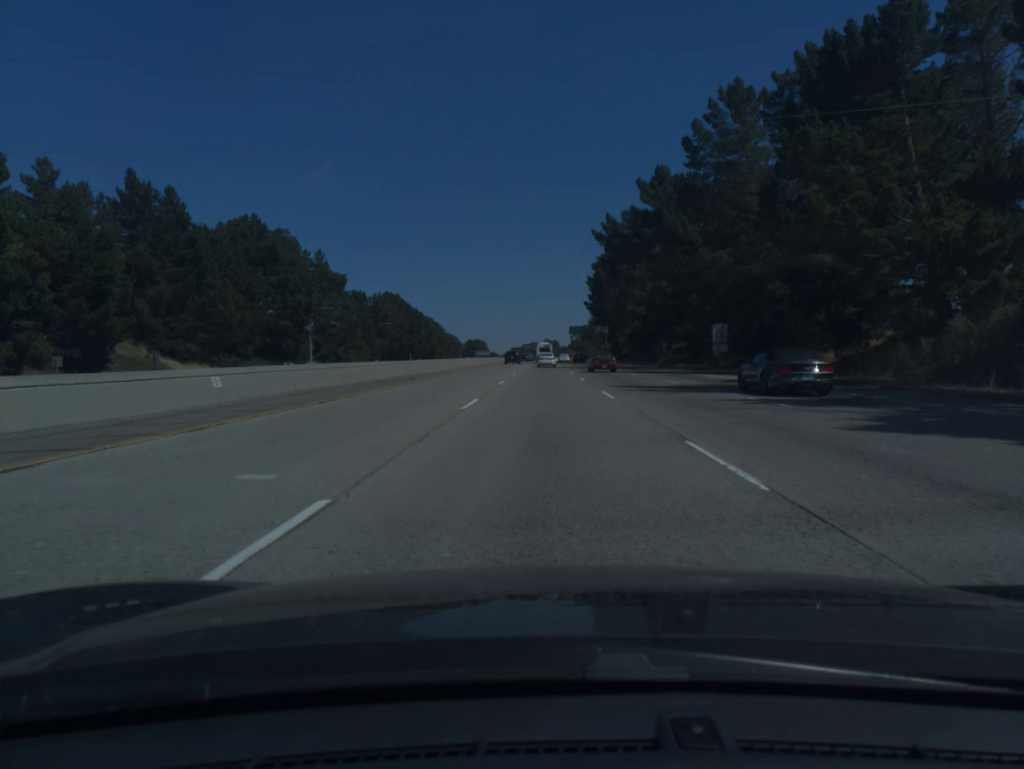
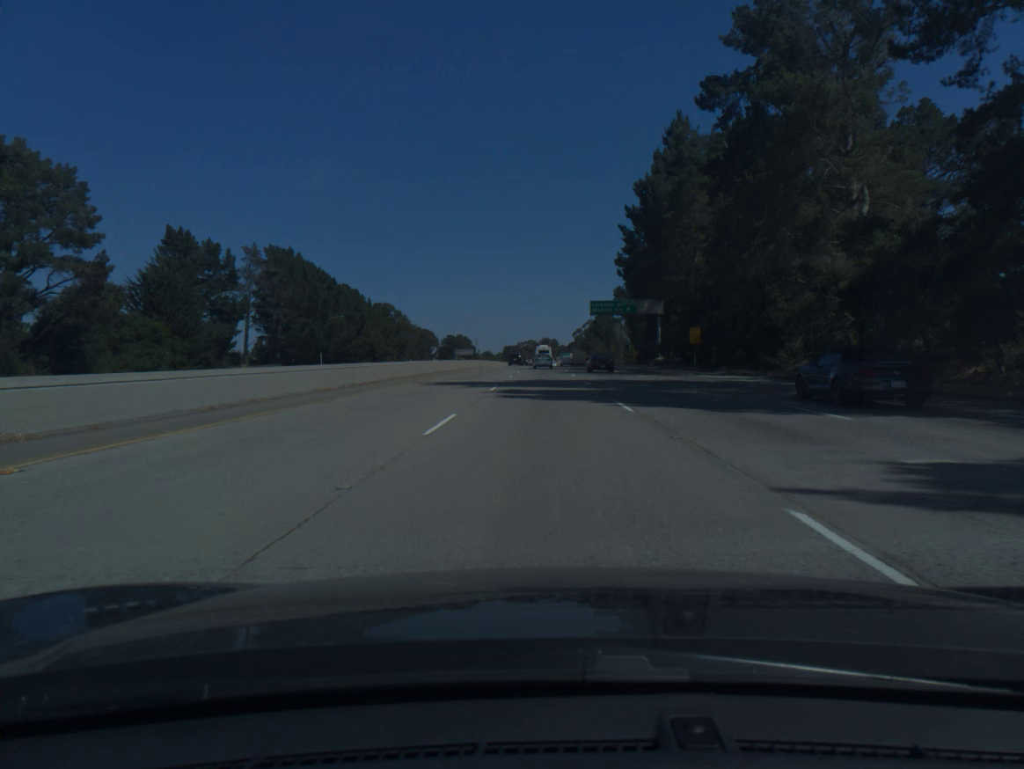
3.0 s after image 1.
(+0.2, +92.0) m; 0°
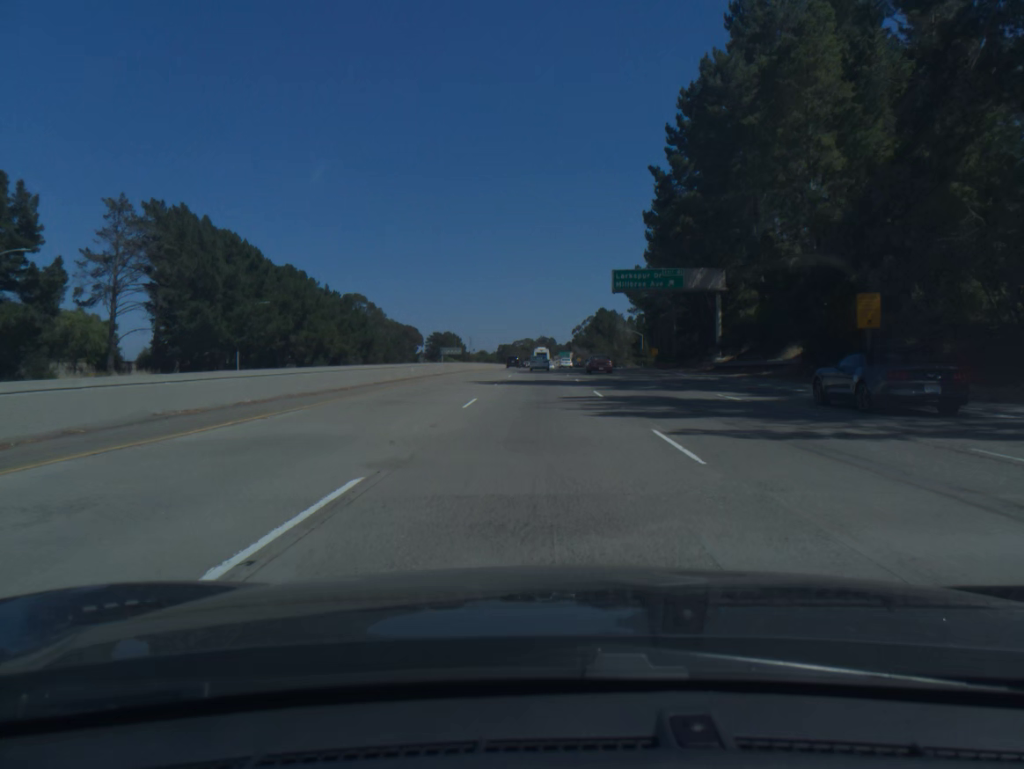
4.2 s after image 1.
(+0.1, +37.0) m; 0°
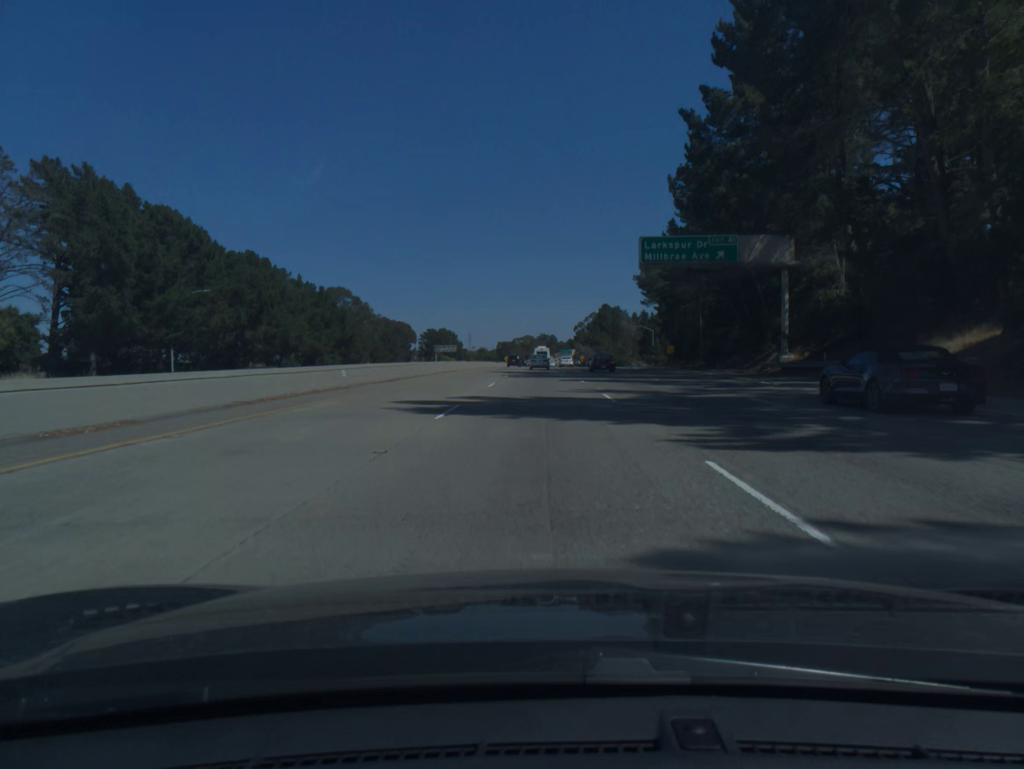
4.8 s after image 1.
(0.0, +18.5) m; 0°
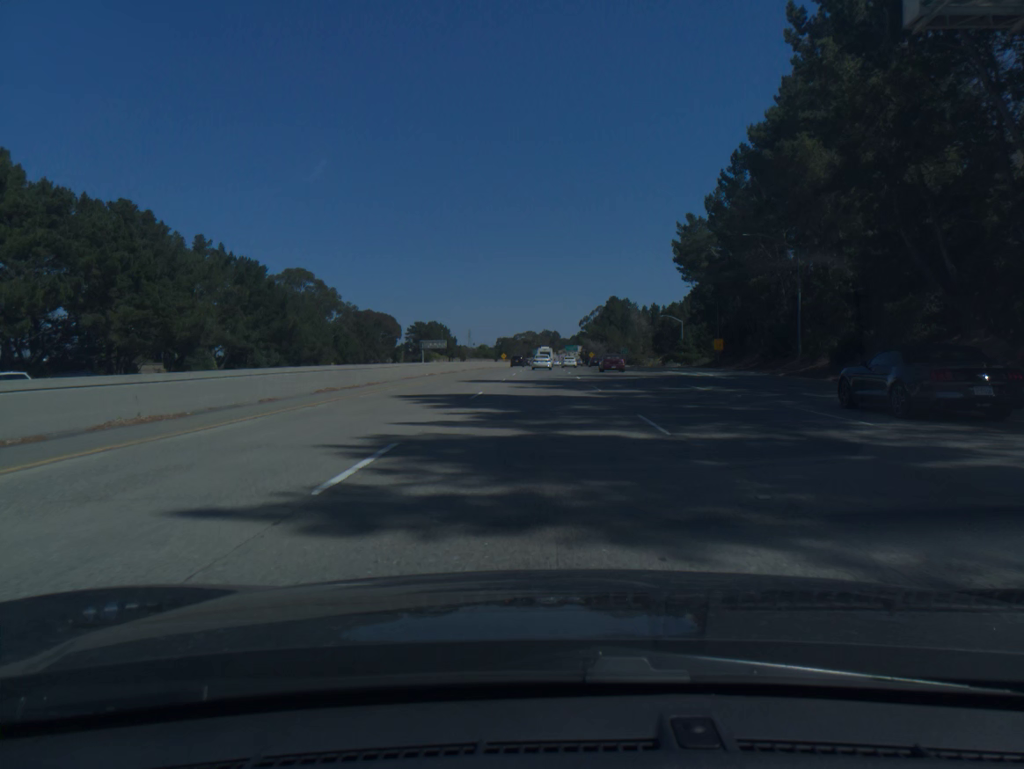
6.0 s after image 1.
(-0.1, +37.1) m; 0°
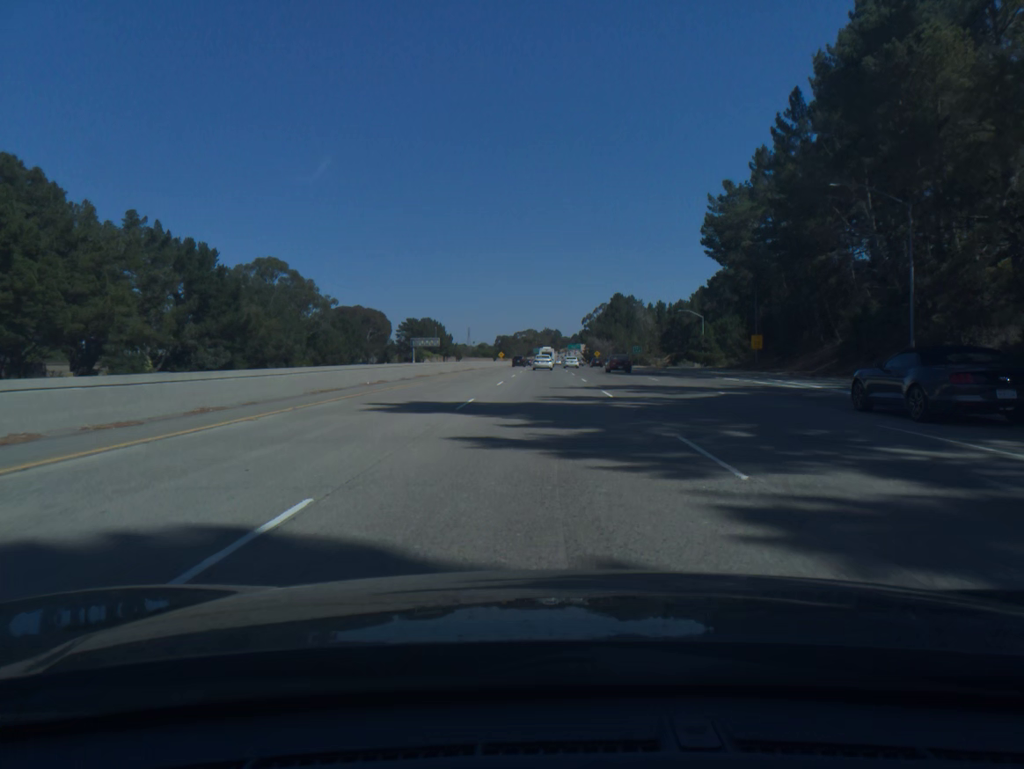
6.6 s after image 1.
(0.0, +18.5) m; 0°
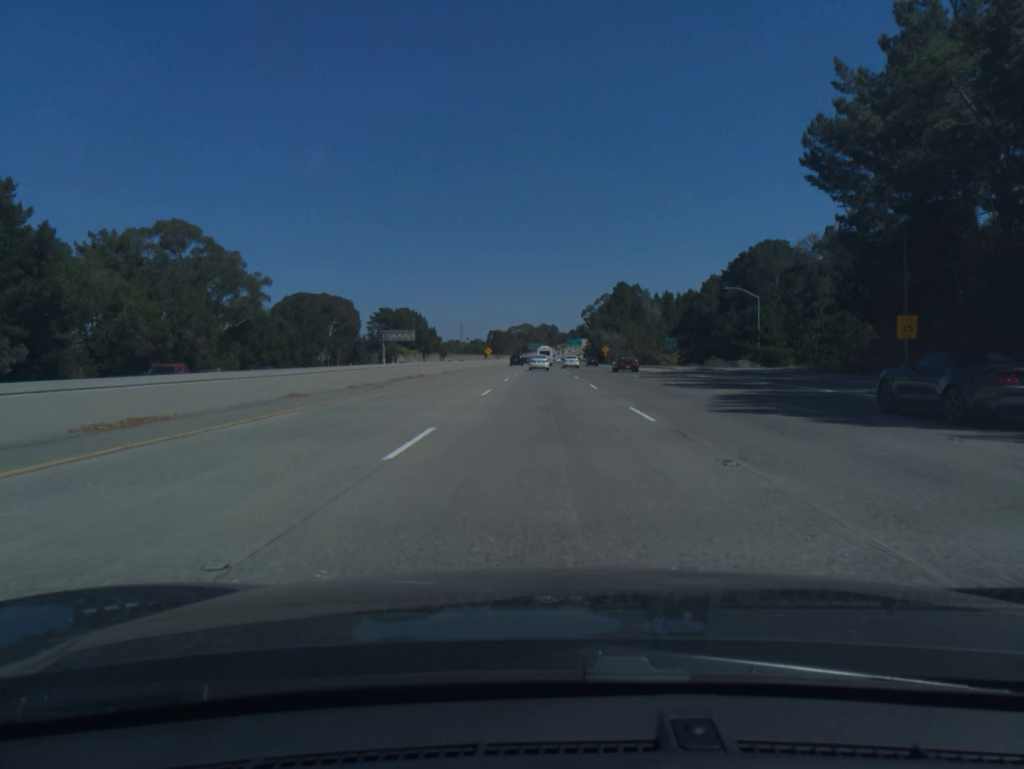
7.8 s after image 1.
(0.0, +37.1) m; 0°
